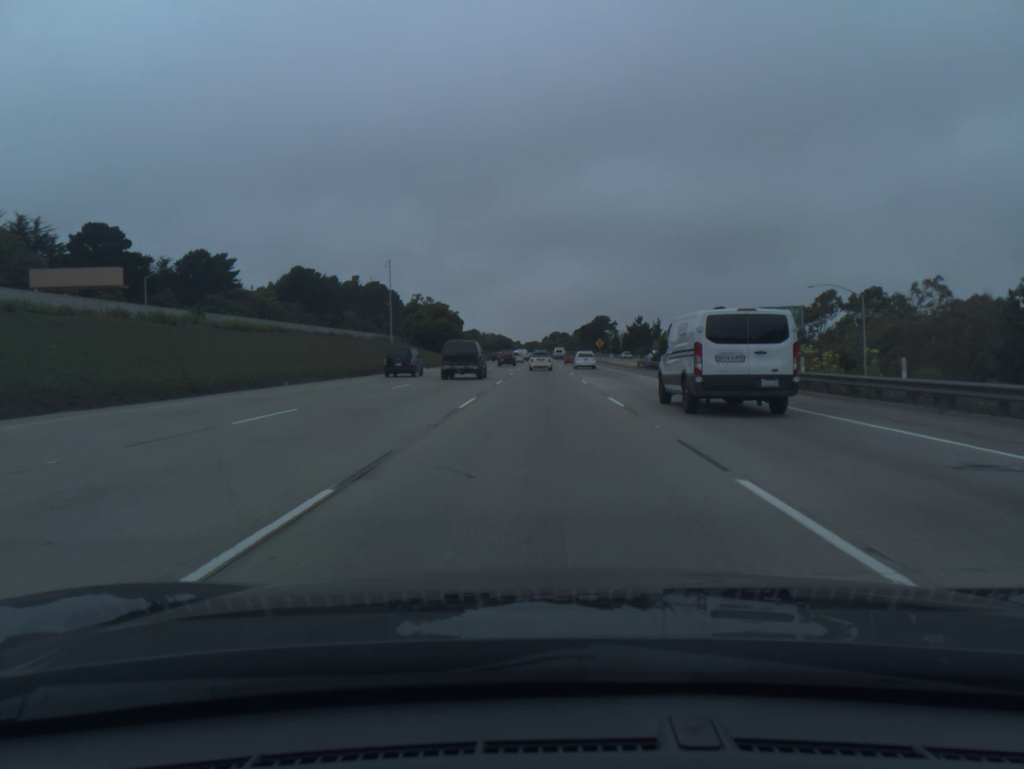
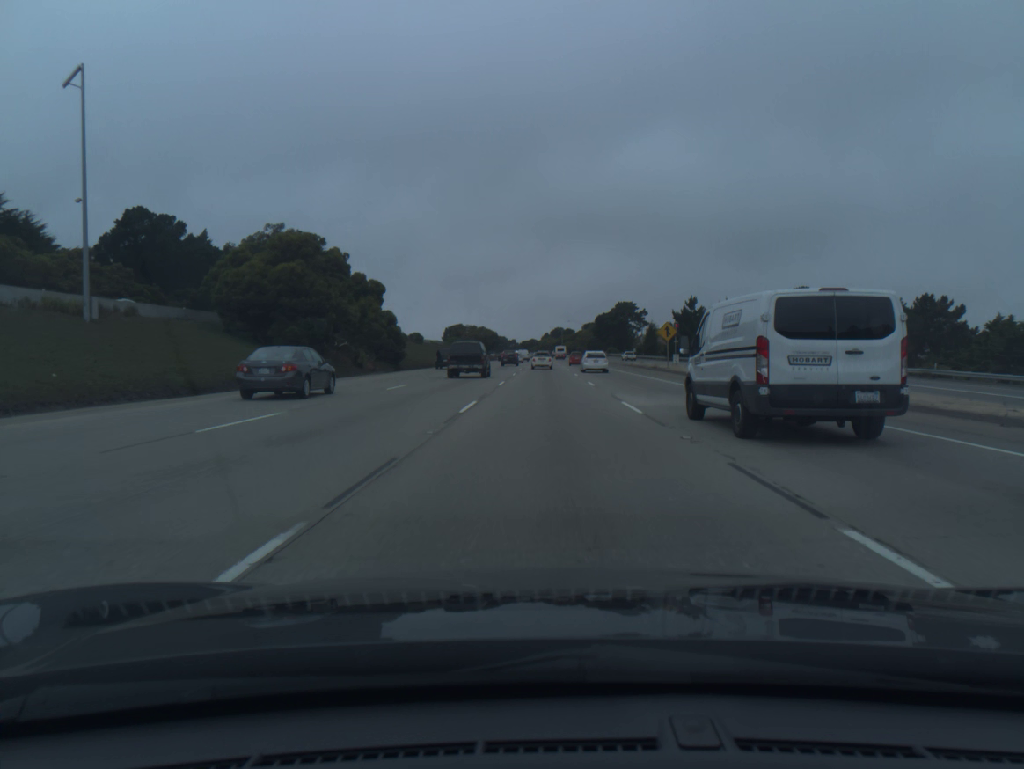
(-0.2, +74.9) m; 0°
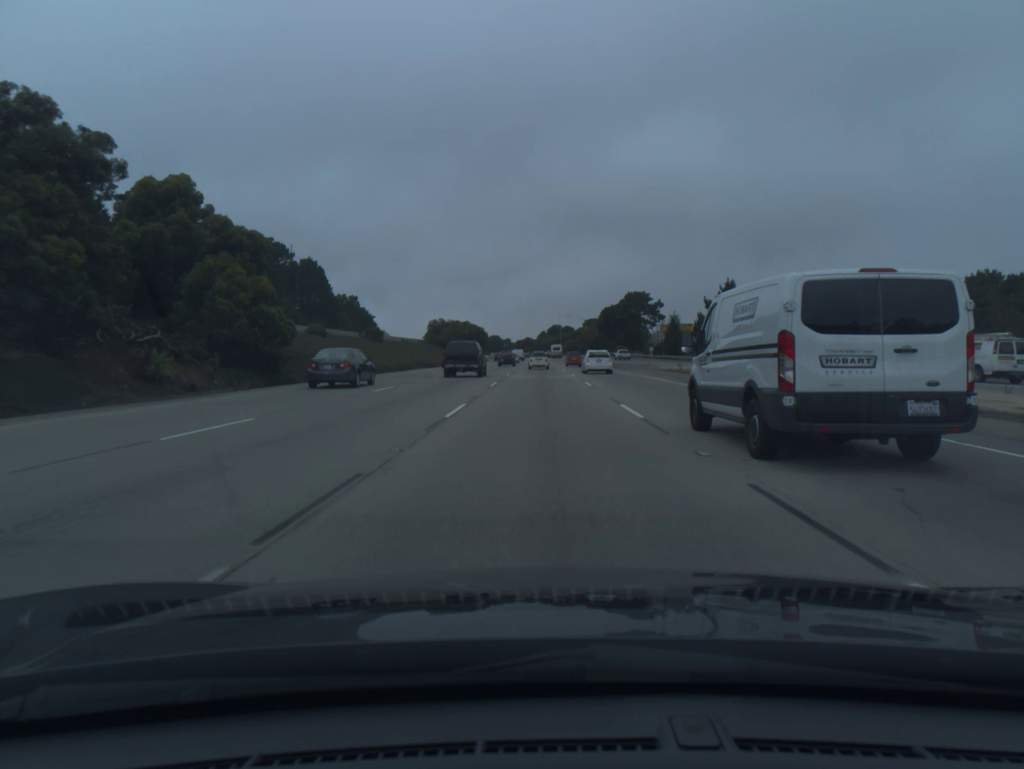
(+0.1, +30.6) m; 0°
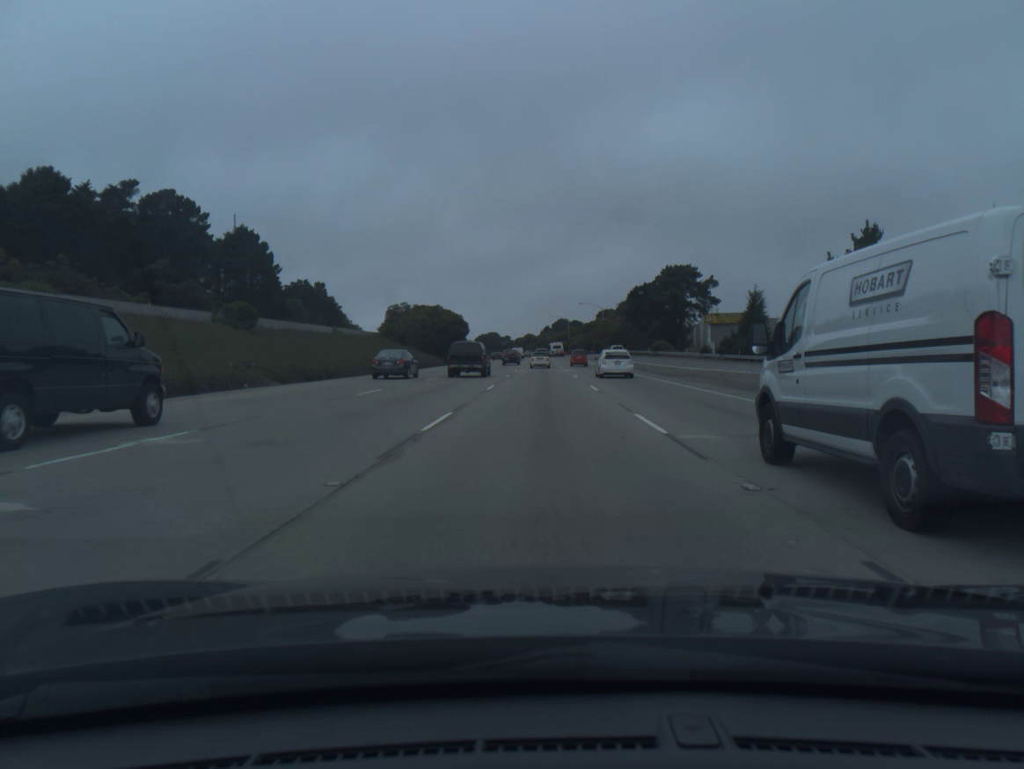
(-0.1, +46.5) m; 0°
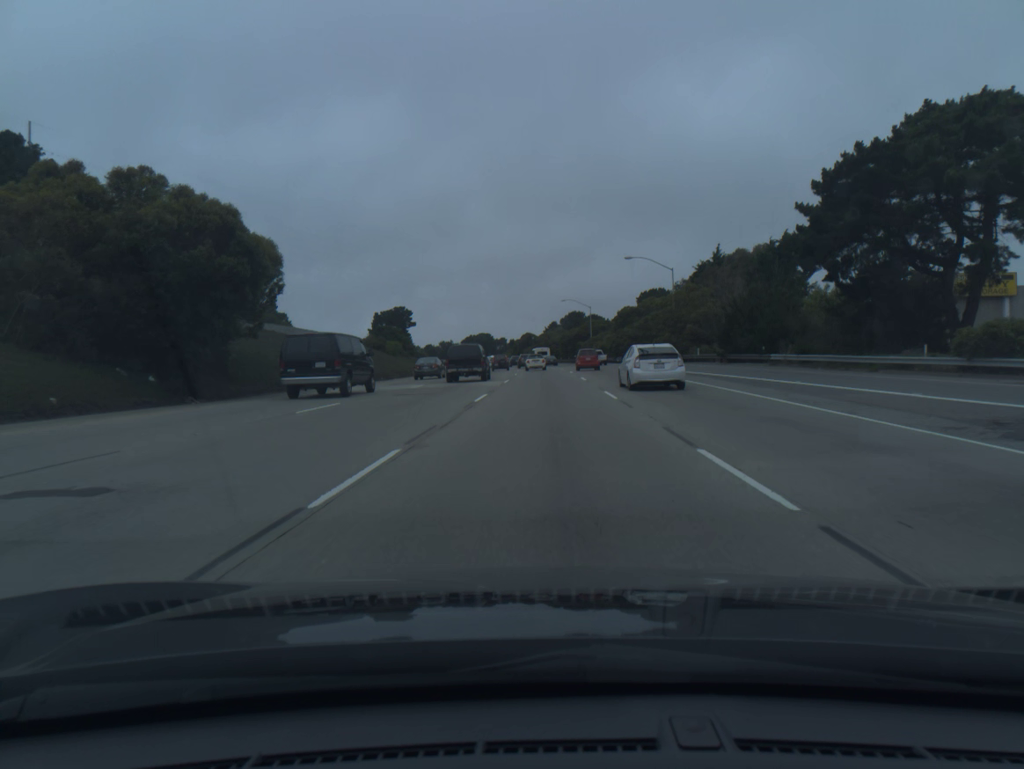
(-0.2, +79.0) m; 0°
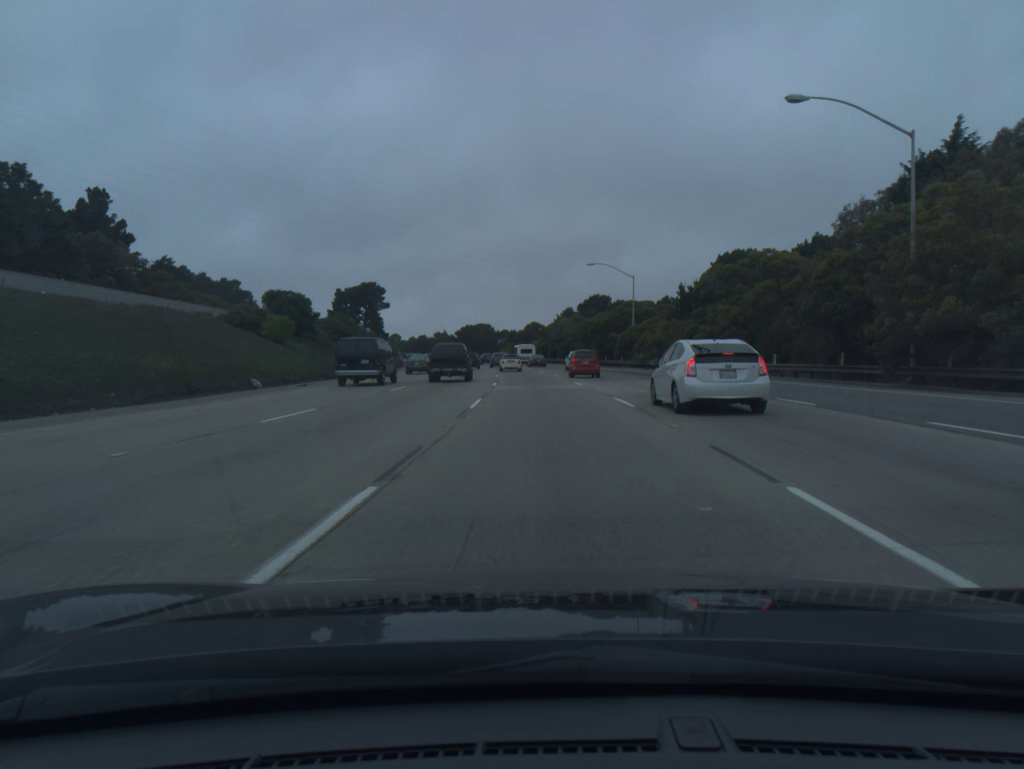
(-0.1, +46.9) m; -1°
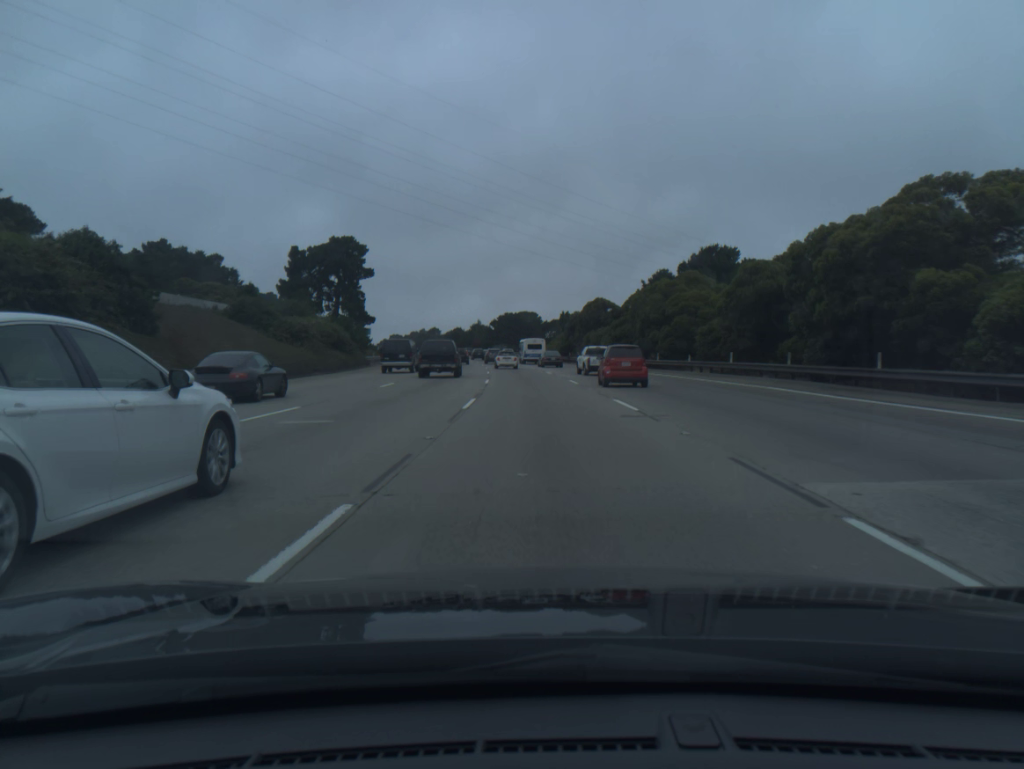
(-1.9, +59.6) m; -4°
